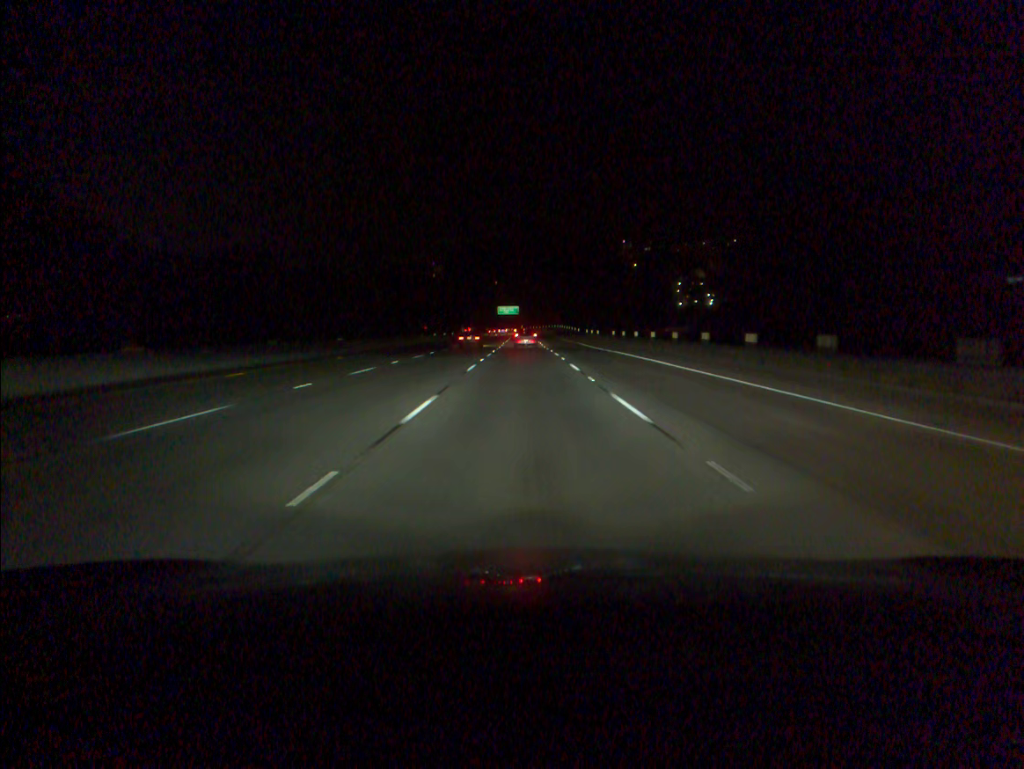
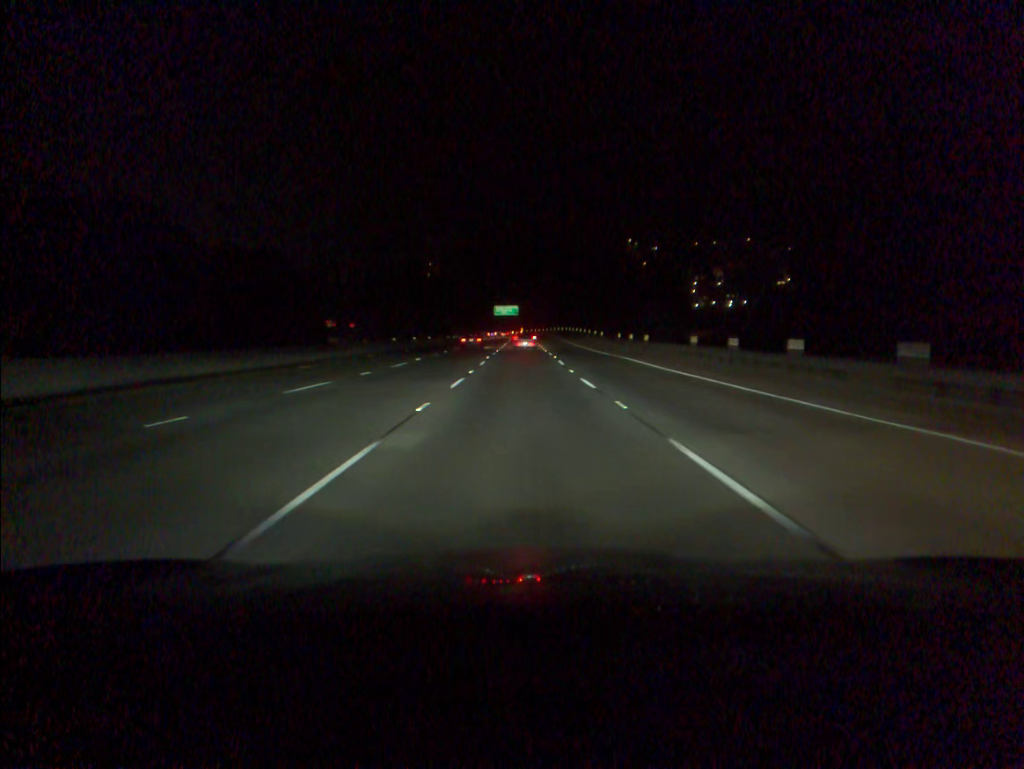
(0.0, +35.6) m; 0°
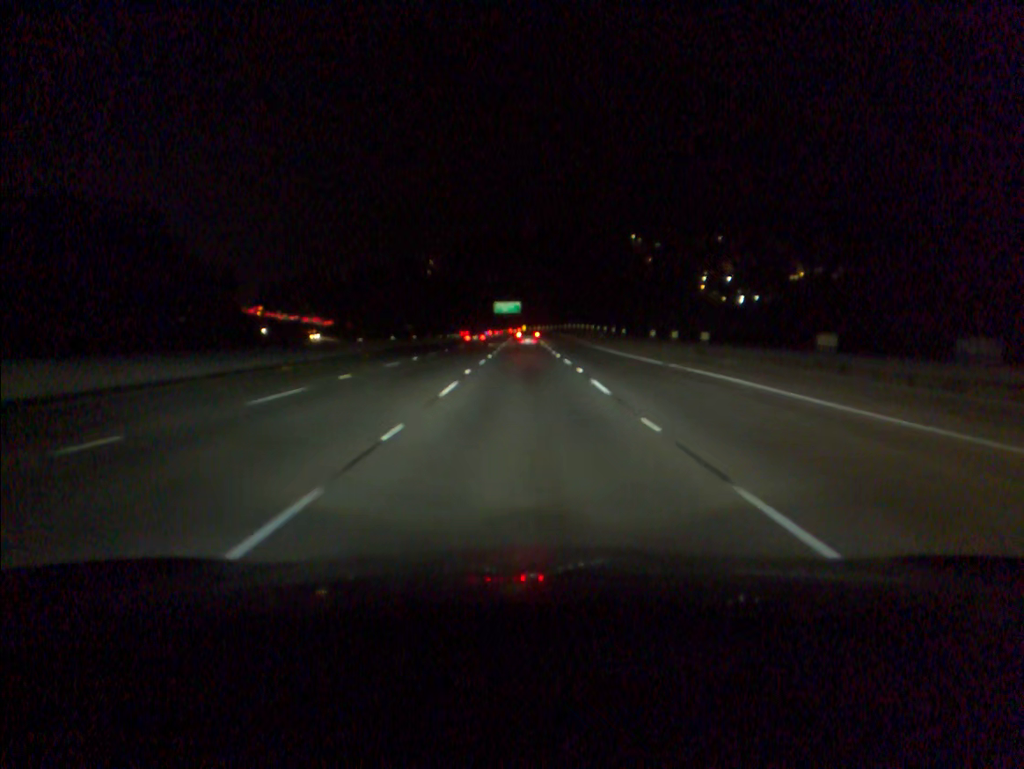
(0.0, +17.8) m; 0°
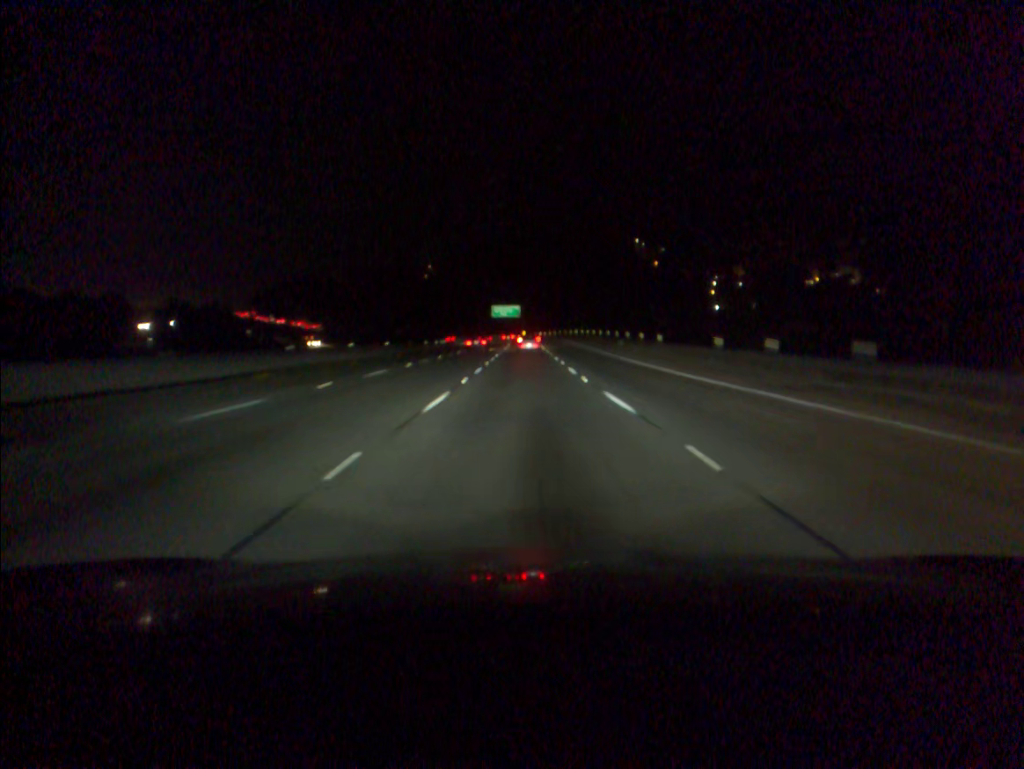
(0.0, +17.7) m; 0°
